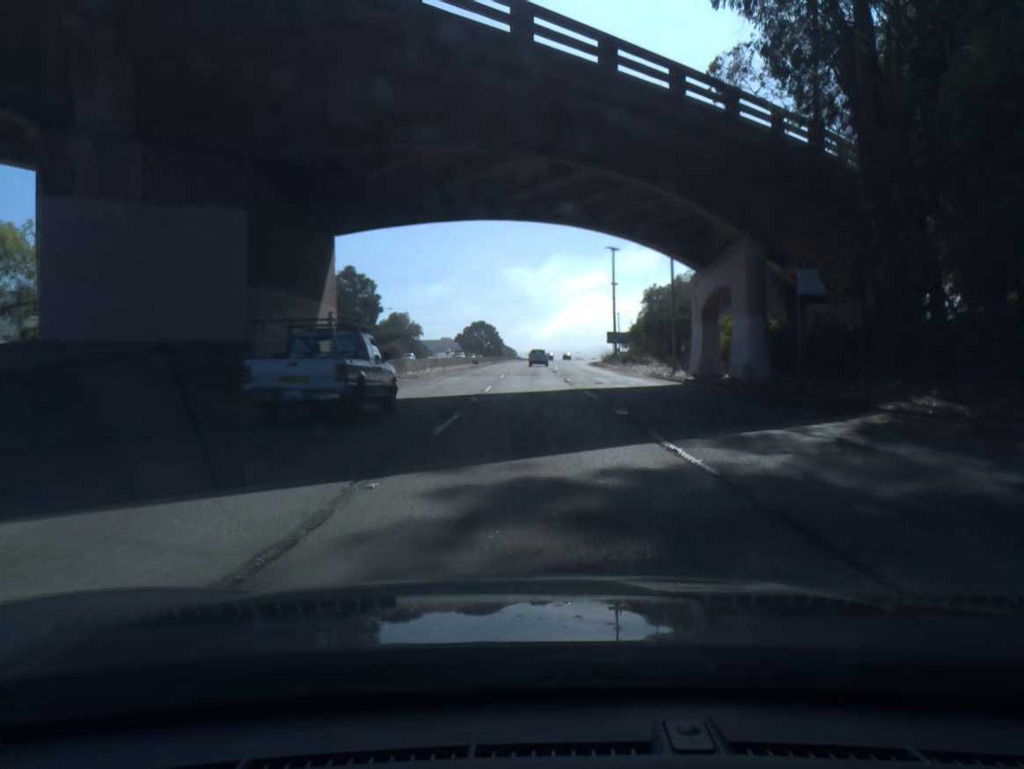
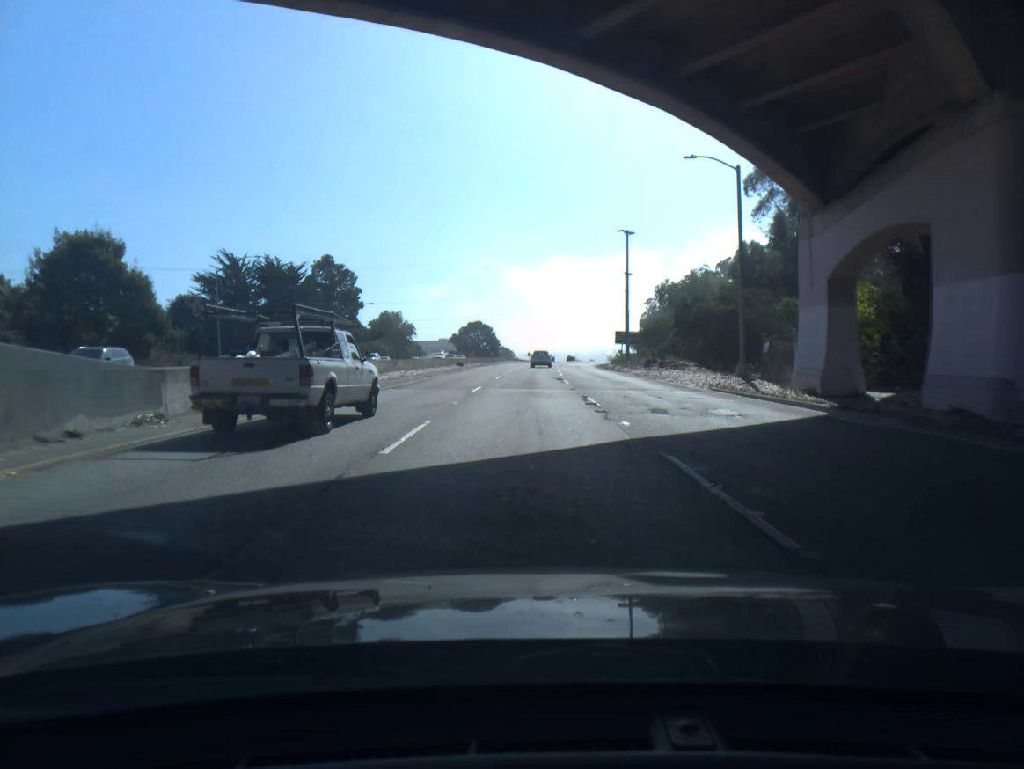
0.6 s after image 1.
(0.0, +17.7) m; 0°
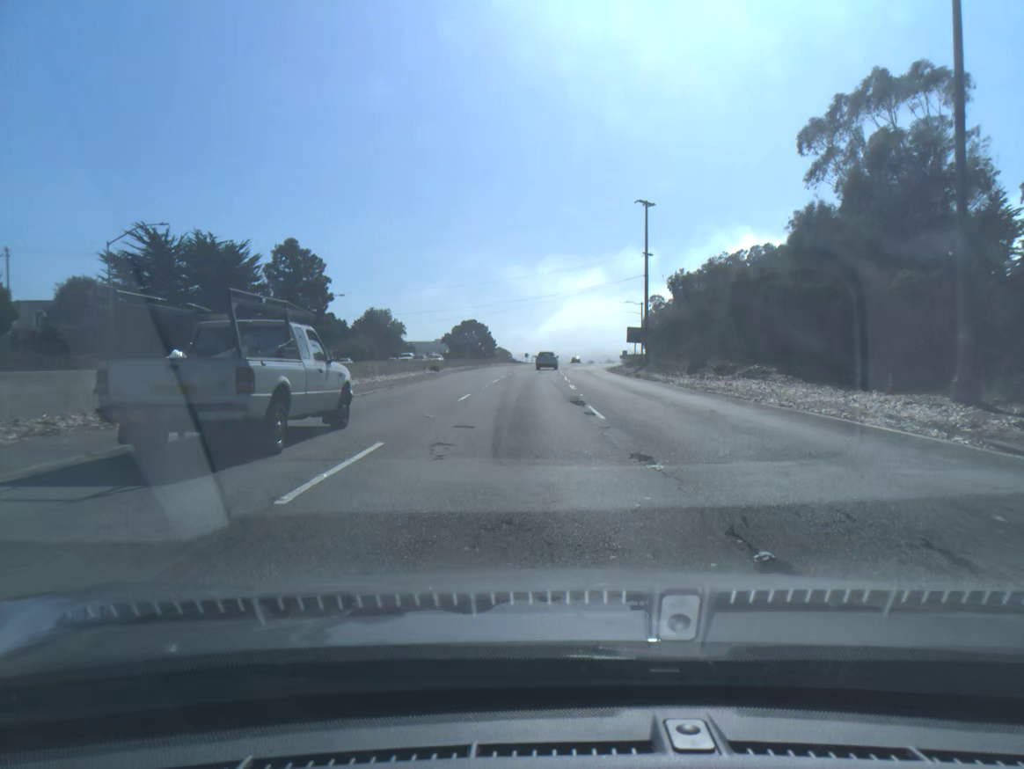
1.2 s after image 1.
(0.0, +17.9) m; 0°
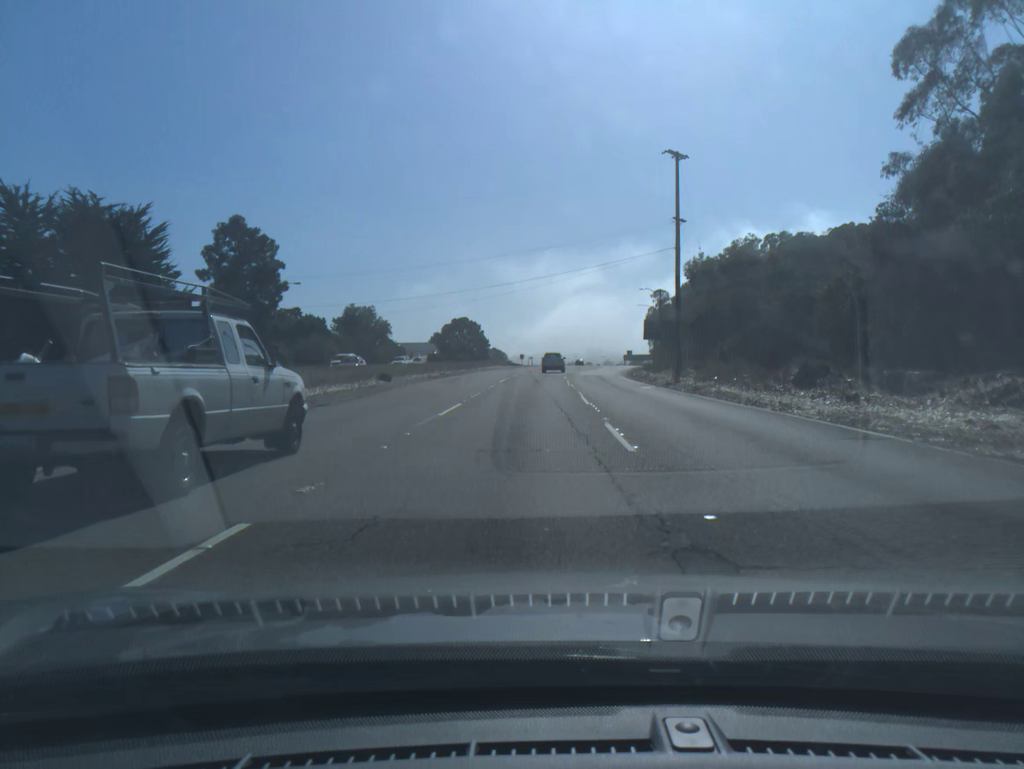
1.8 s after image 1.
(0.0, +18.1) m; 0°
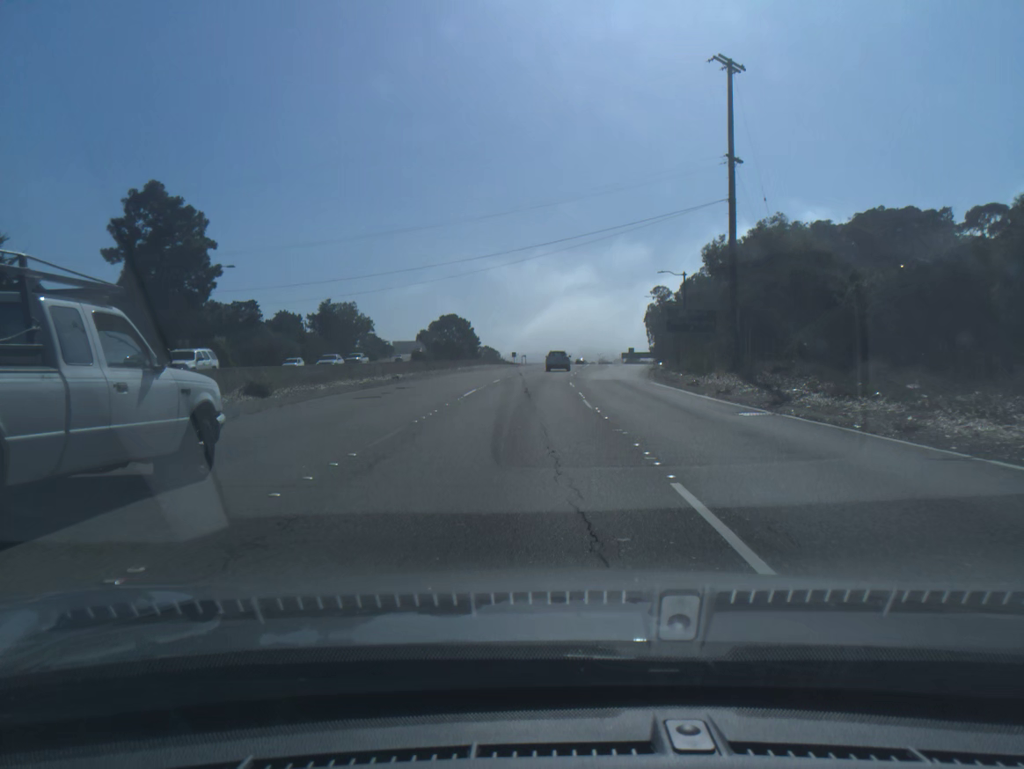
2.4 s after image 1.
(+0.1, +18.2) m; 0°
